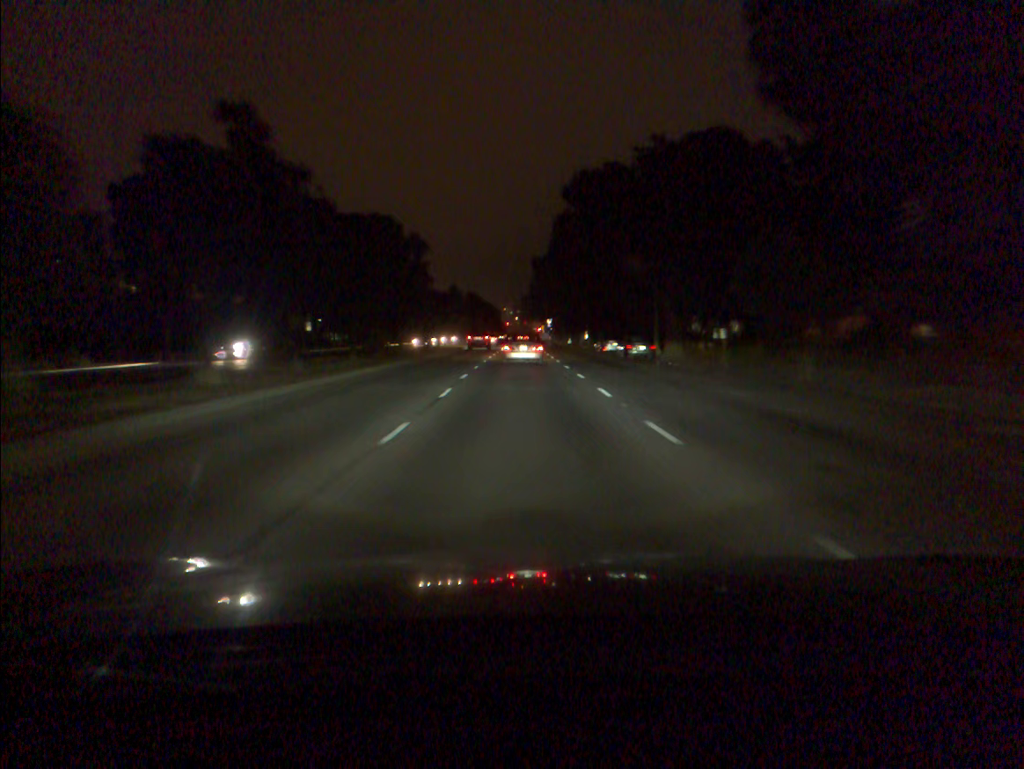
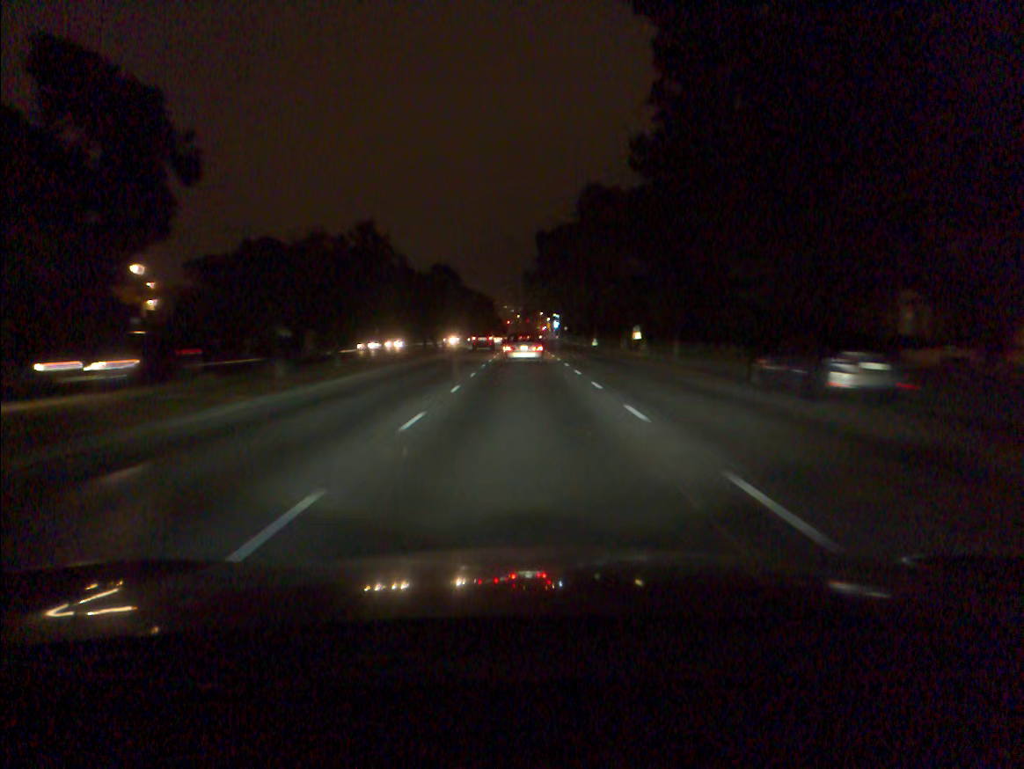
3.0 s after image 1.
(0.0, +40.9) m; 0°
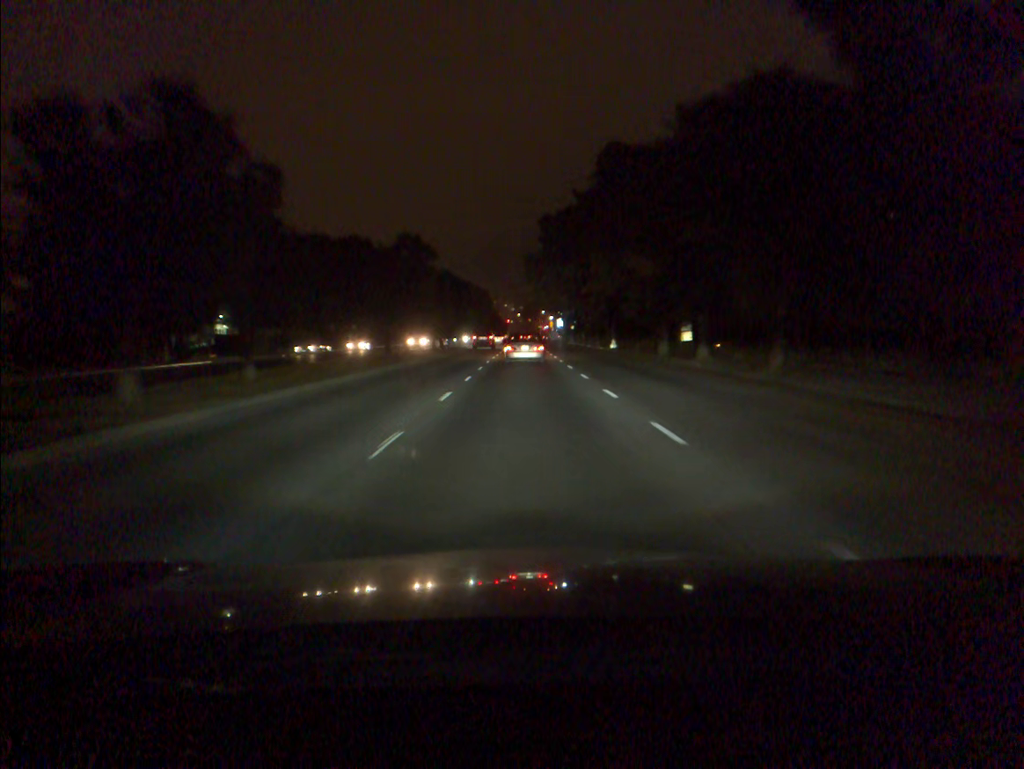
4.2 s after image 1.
(0.0, +17.2) m; 0°
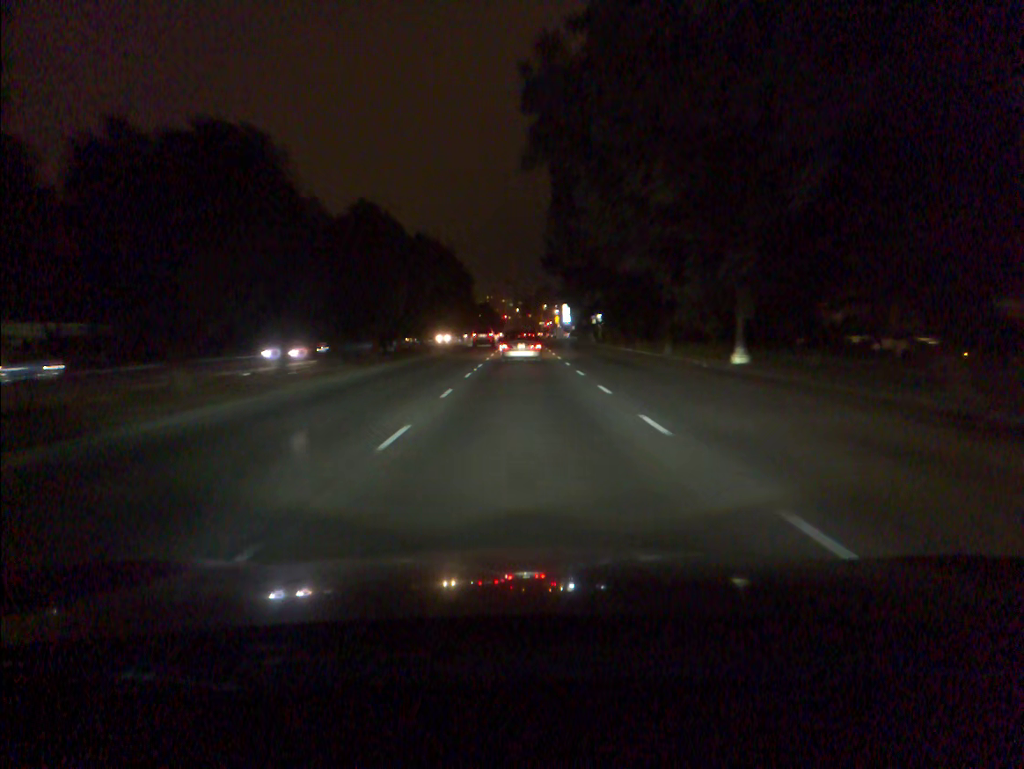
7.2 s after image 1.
(+0.1, +42.7) m; 0°
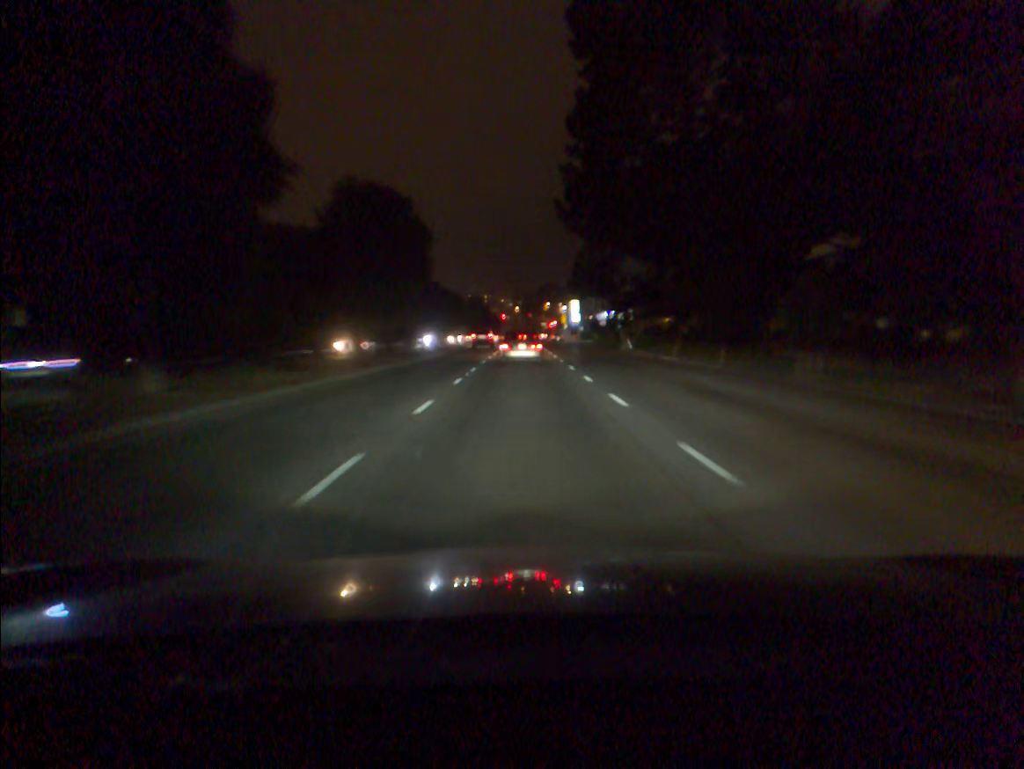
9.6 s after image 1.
(0.0, +32.4) m; 0°
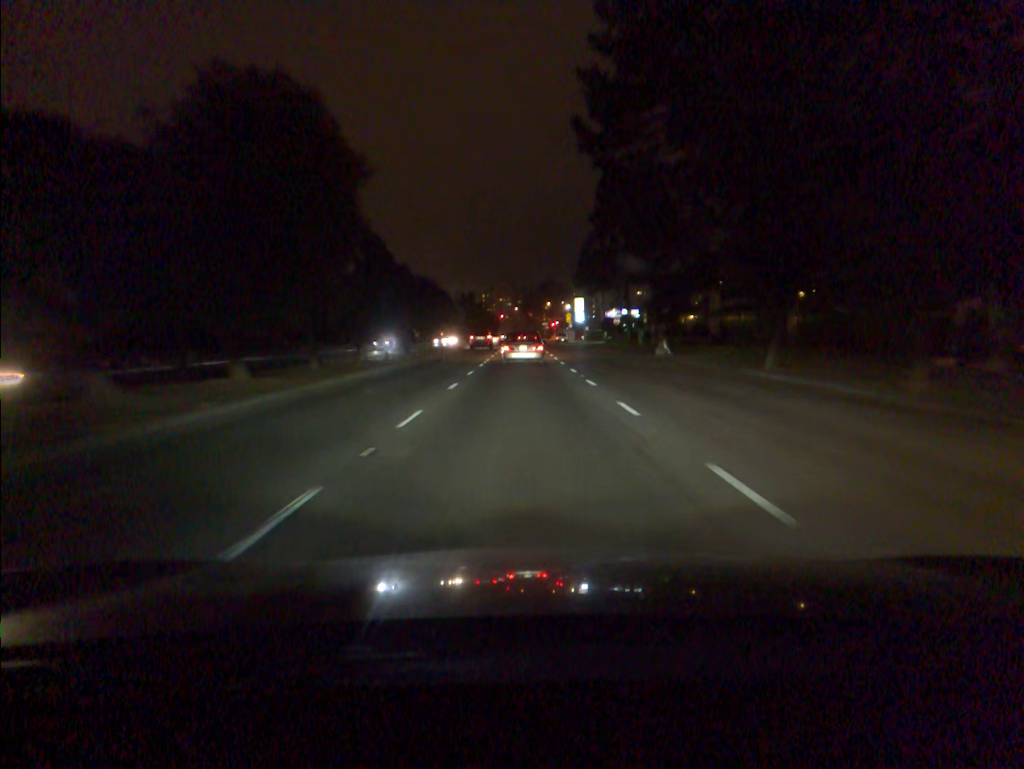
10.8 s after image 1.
(0.0, +16.0) m; 0°
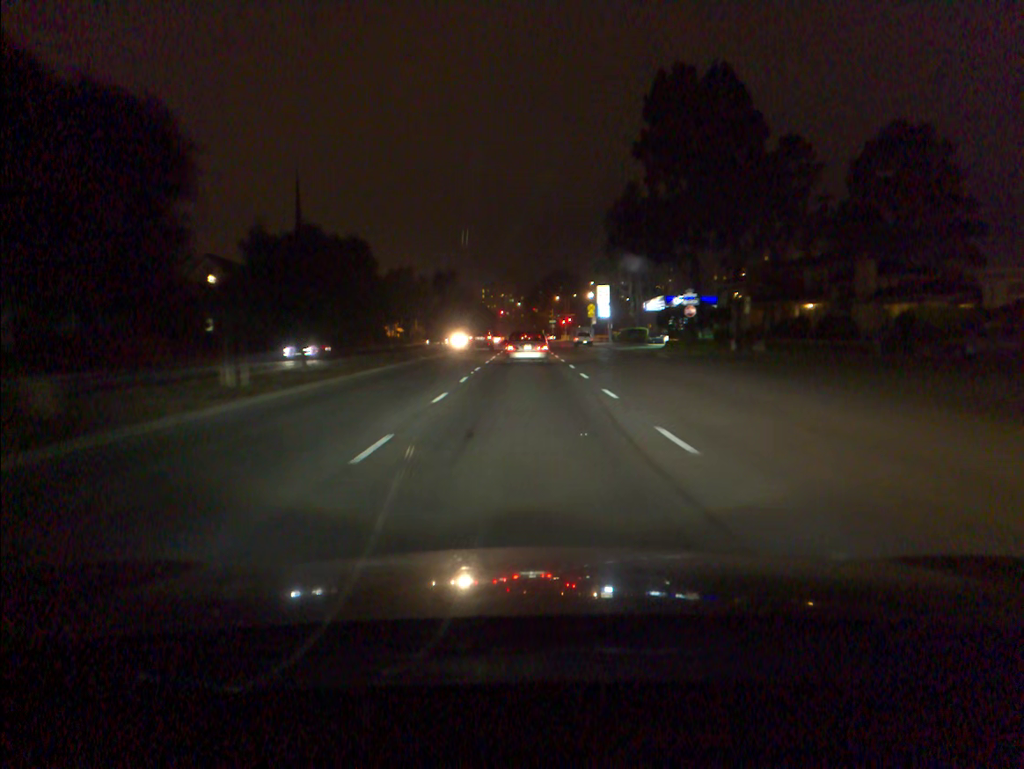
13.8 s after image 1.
(0.0, +39.7) m; 0°
